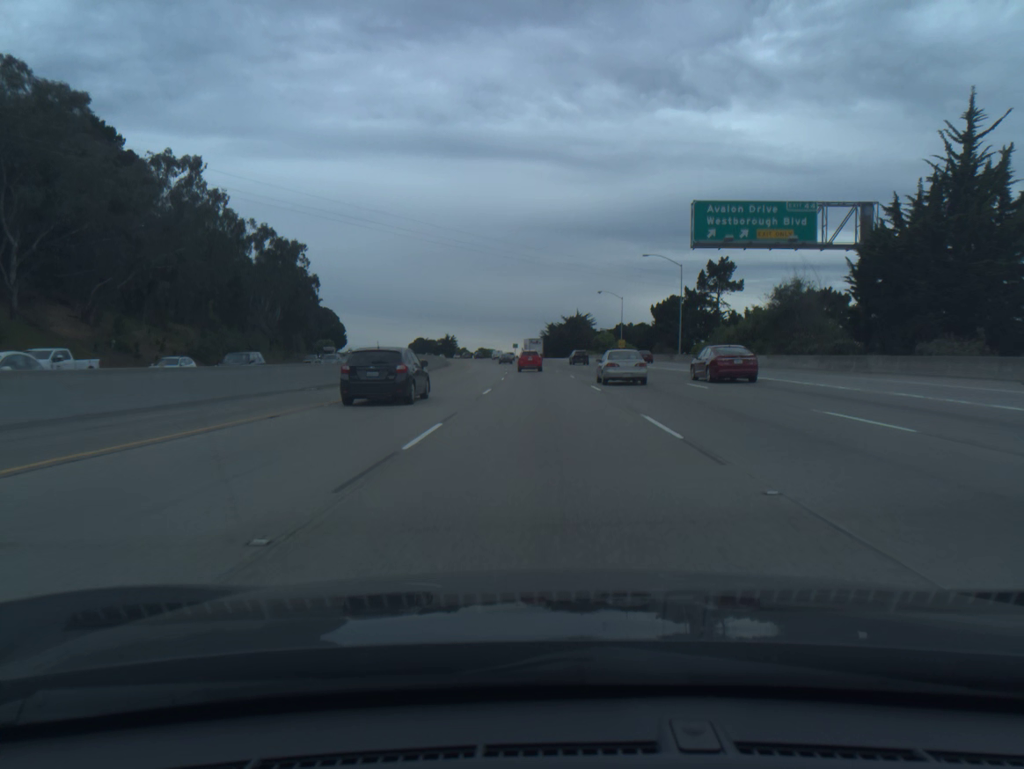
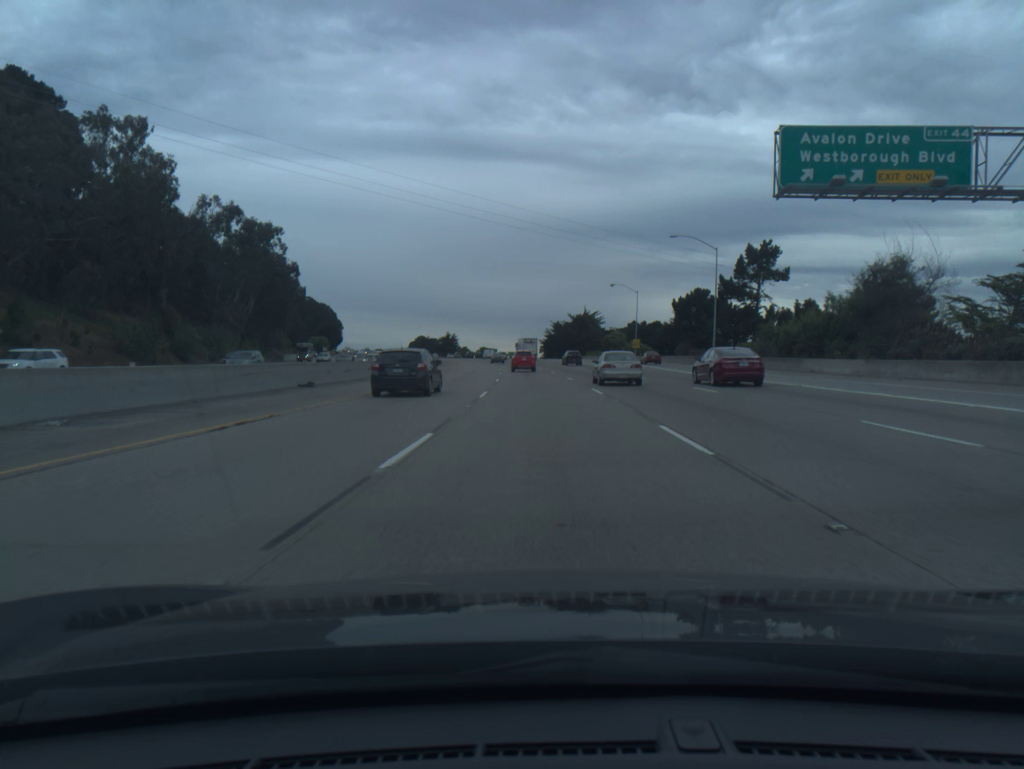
(0.0, +16.1) m; 0°
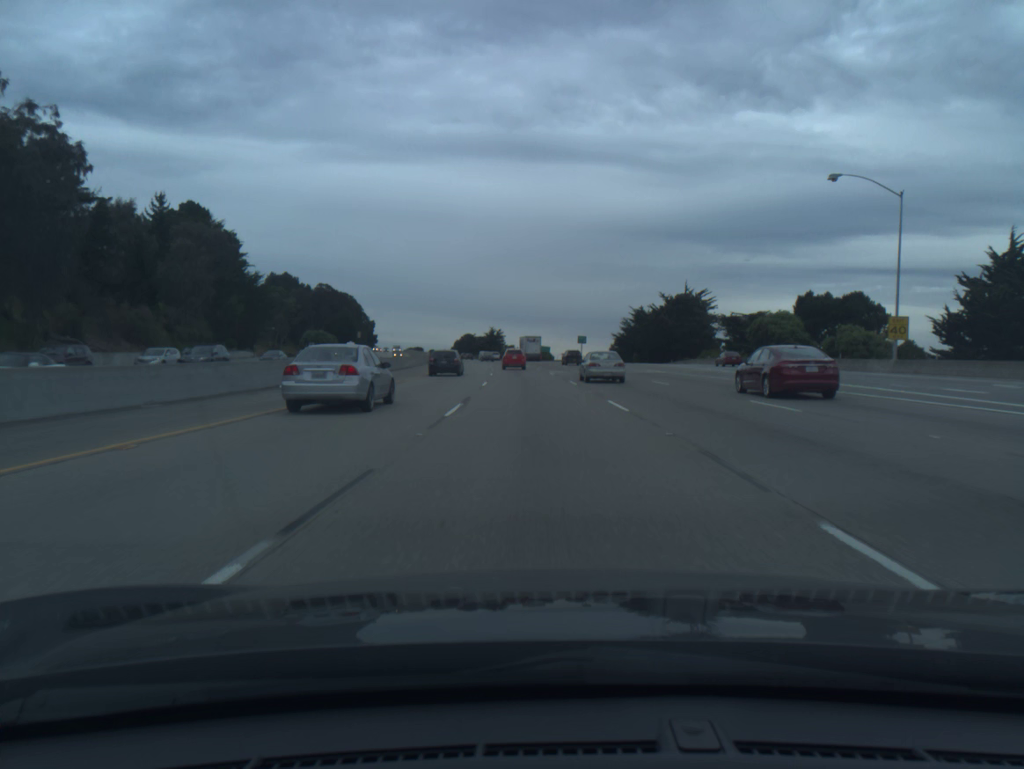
(-2.7, +80.6) m; -4°
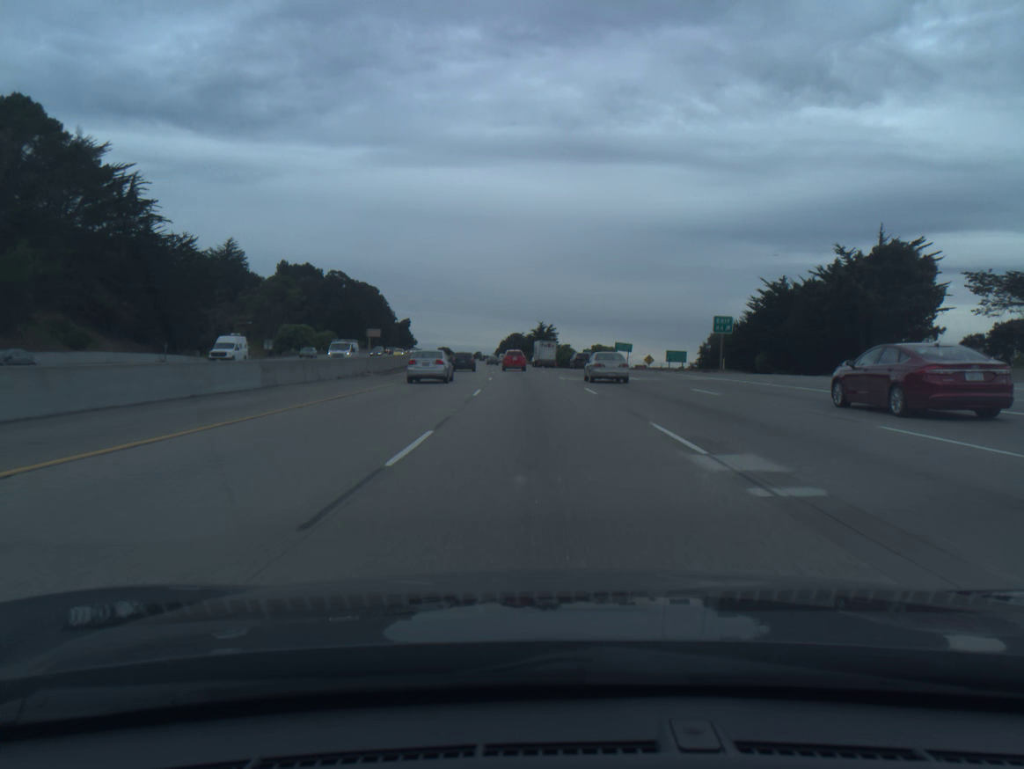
(-2.3, +65.1) m; -4°
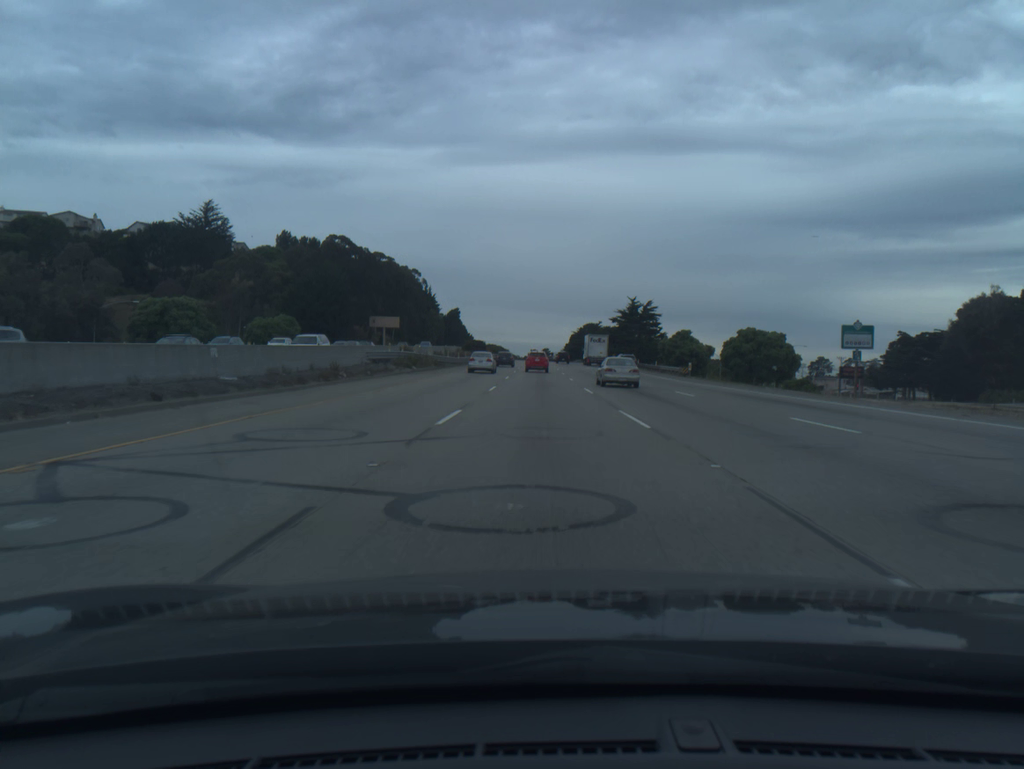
(-3.6, +82.7) m; -5°
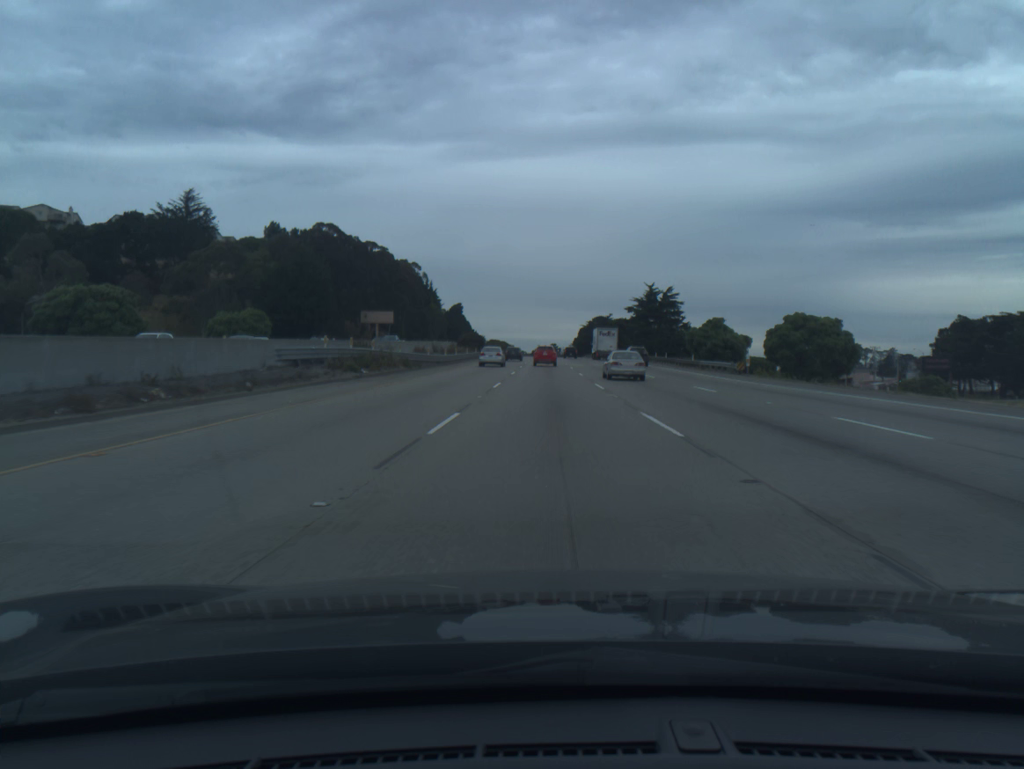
(-0.1, +16.7) m; 0°
